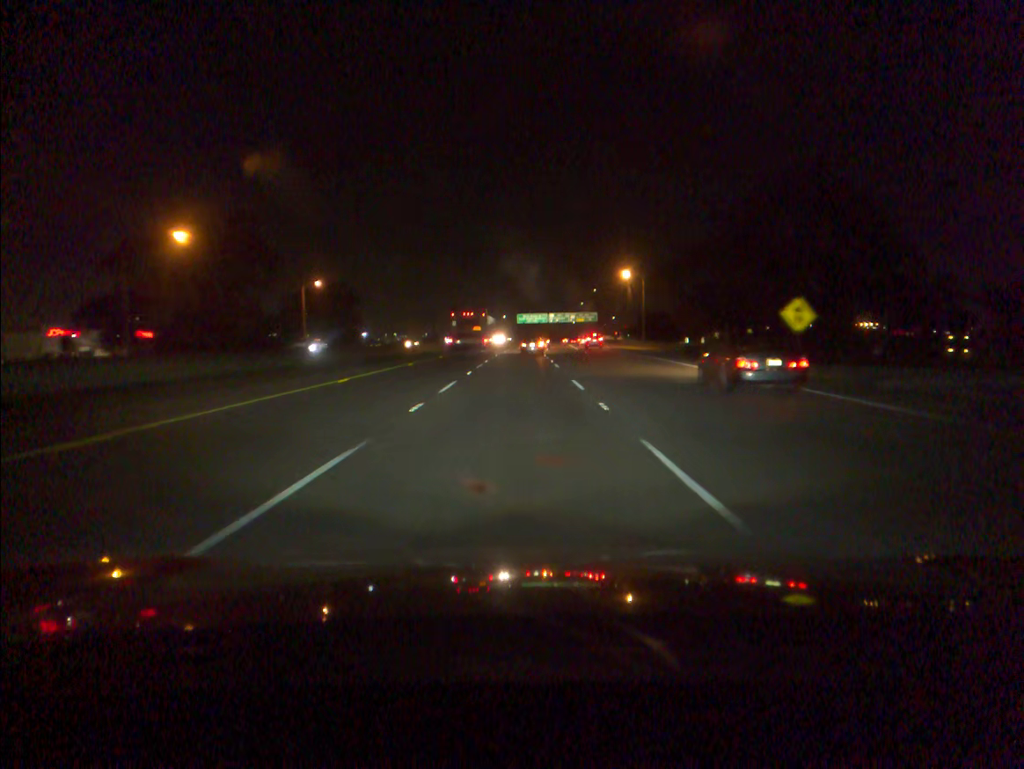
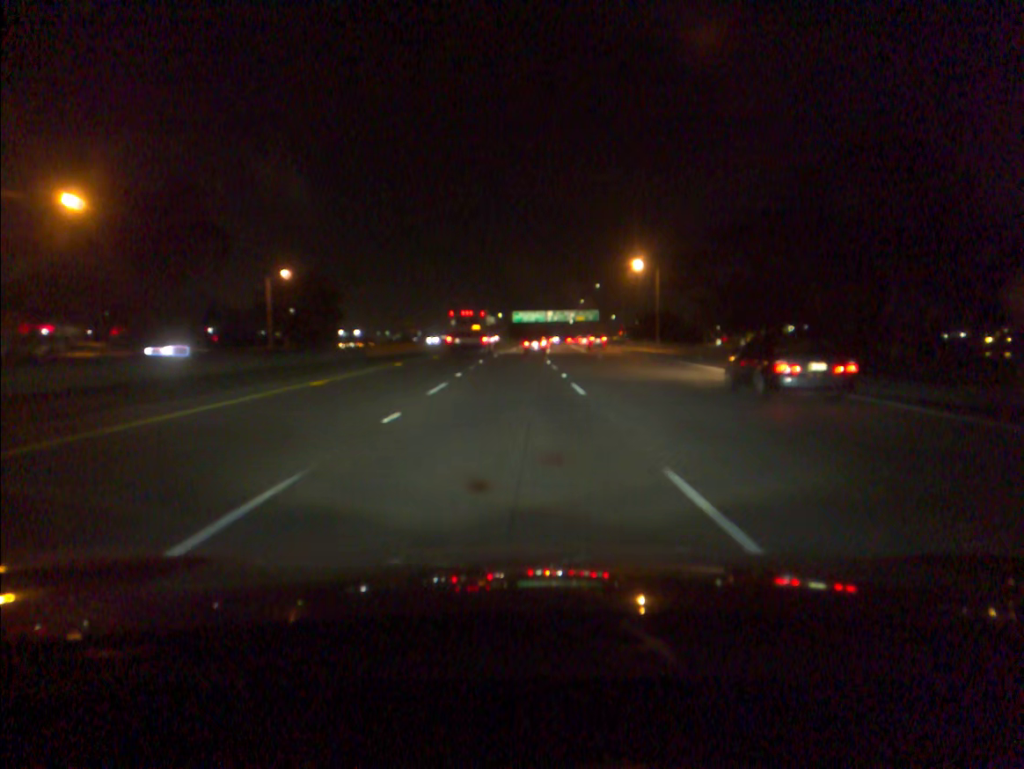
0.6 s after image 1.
(0.0, +17.0) m; 0°
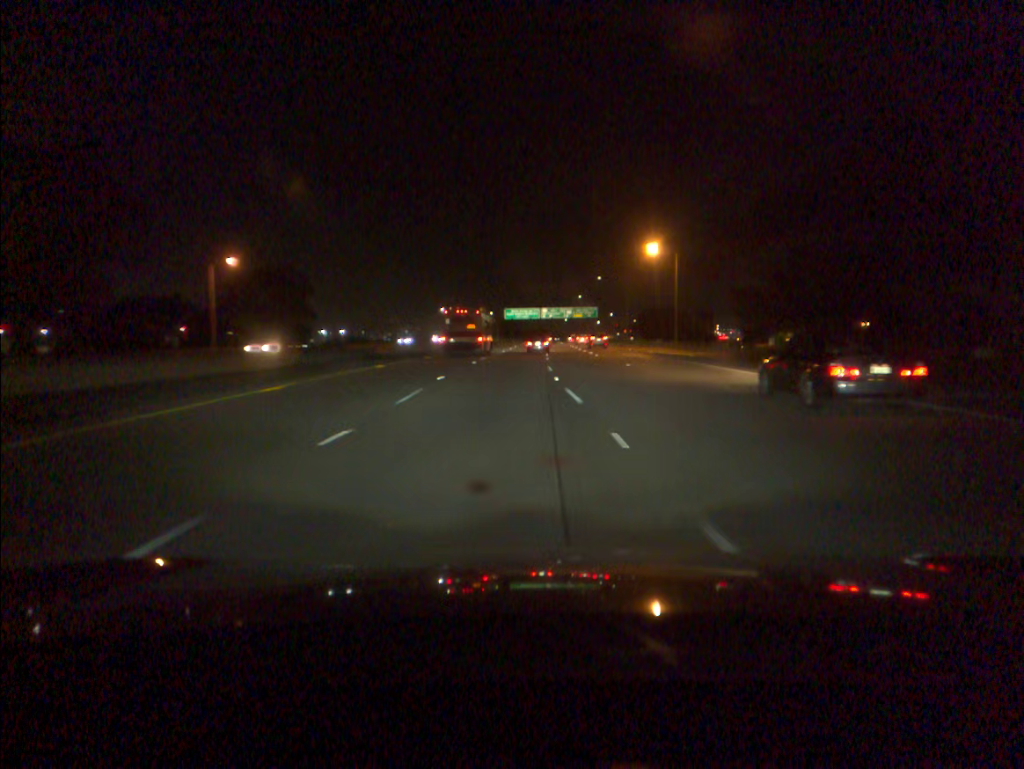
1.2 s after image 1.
(+0.1, +17.1) m; +1°
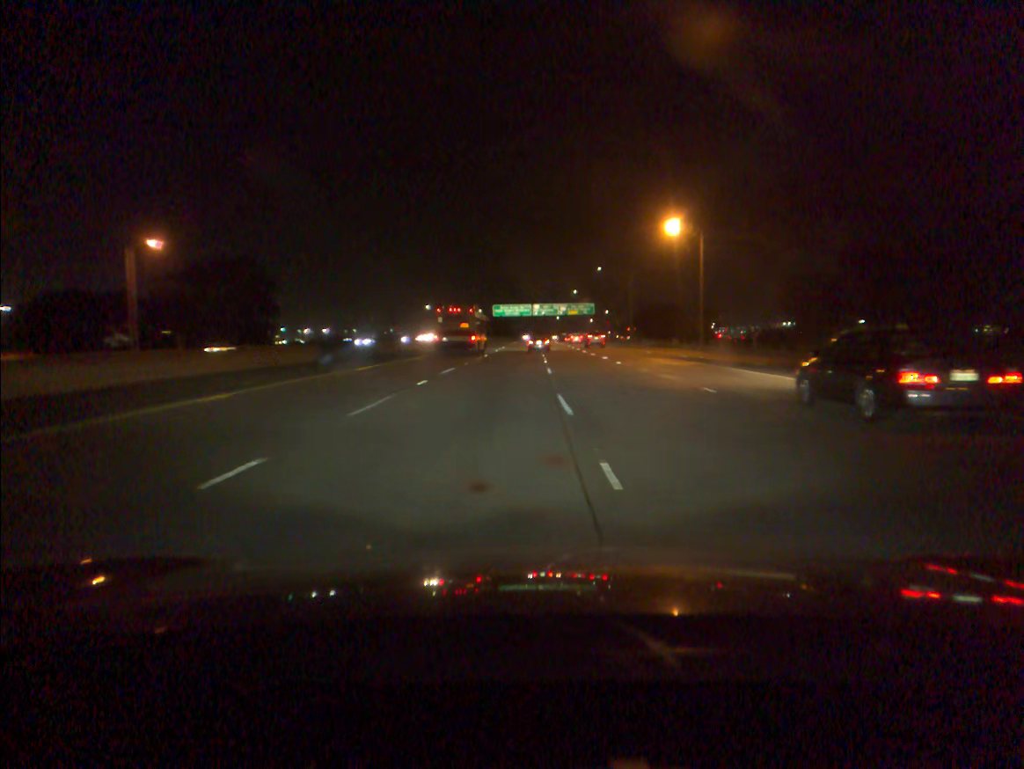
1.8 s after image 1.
(+0.1, +17.1) m; +1°
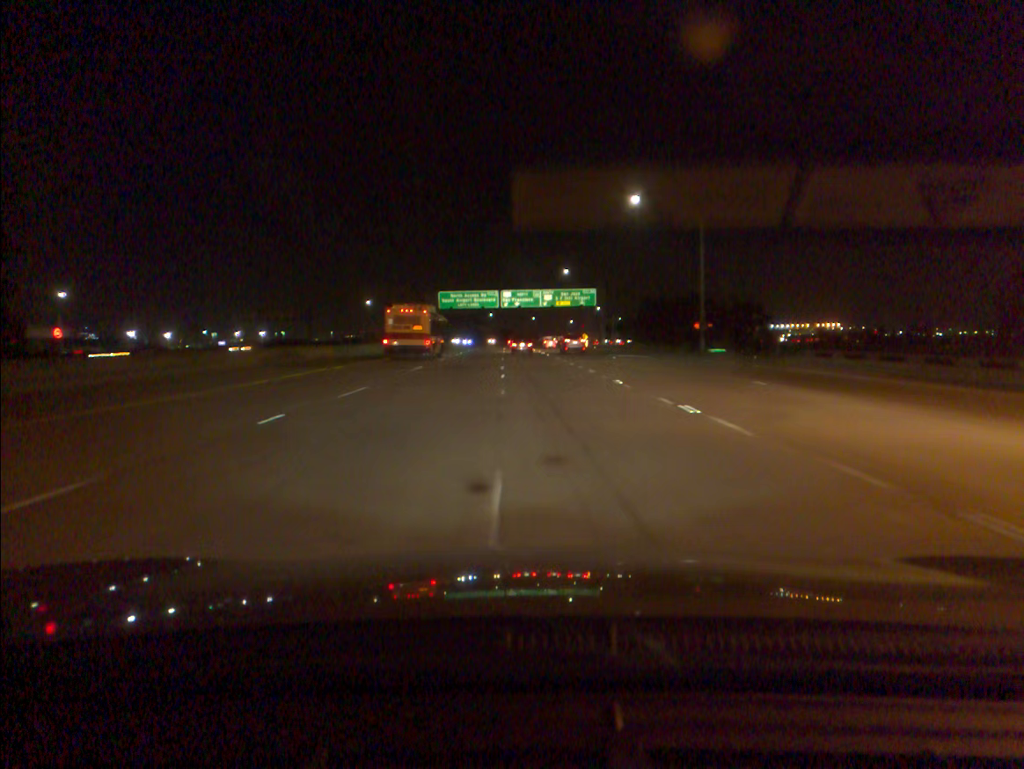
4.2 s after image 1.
(+1.5, +68.1) m; +2°
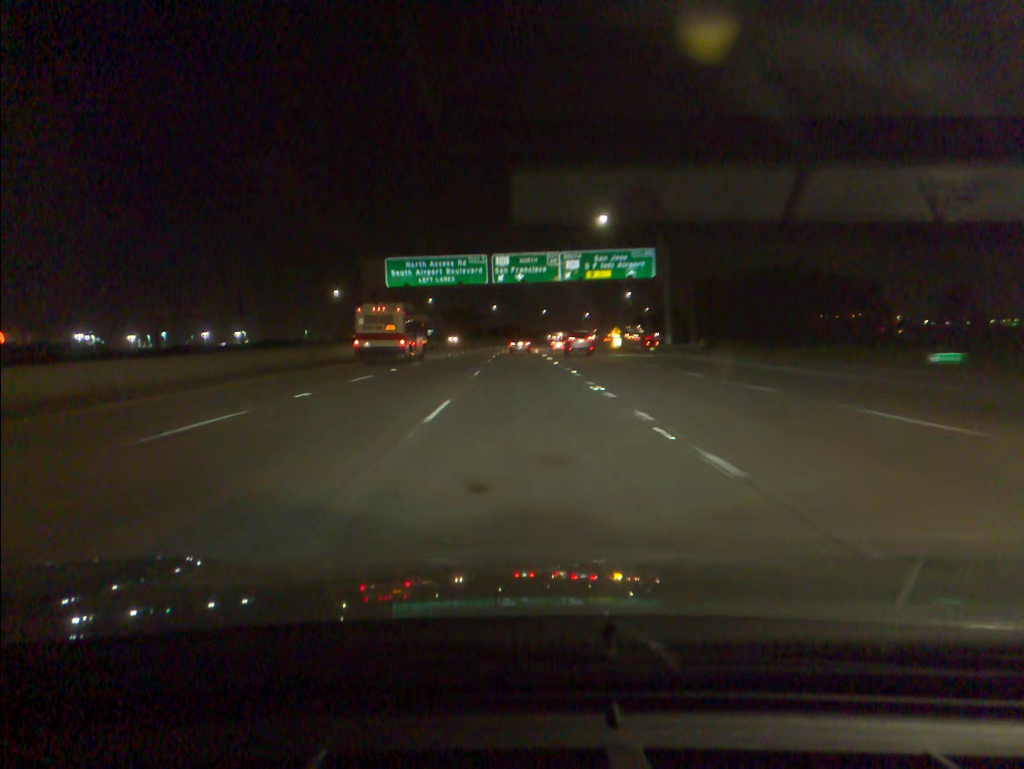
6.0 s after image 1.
(+0.1, +50.5) m; -1°
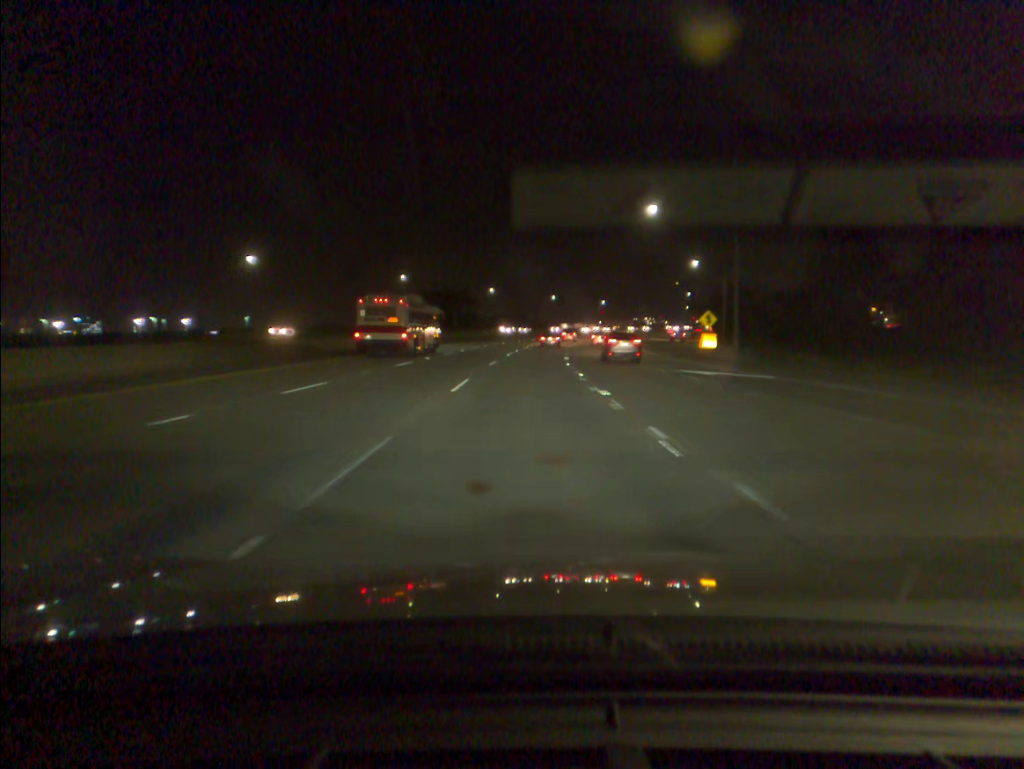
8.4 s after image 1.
(-0.7, +65.2) m; 0°
